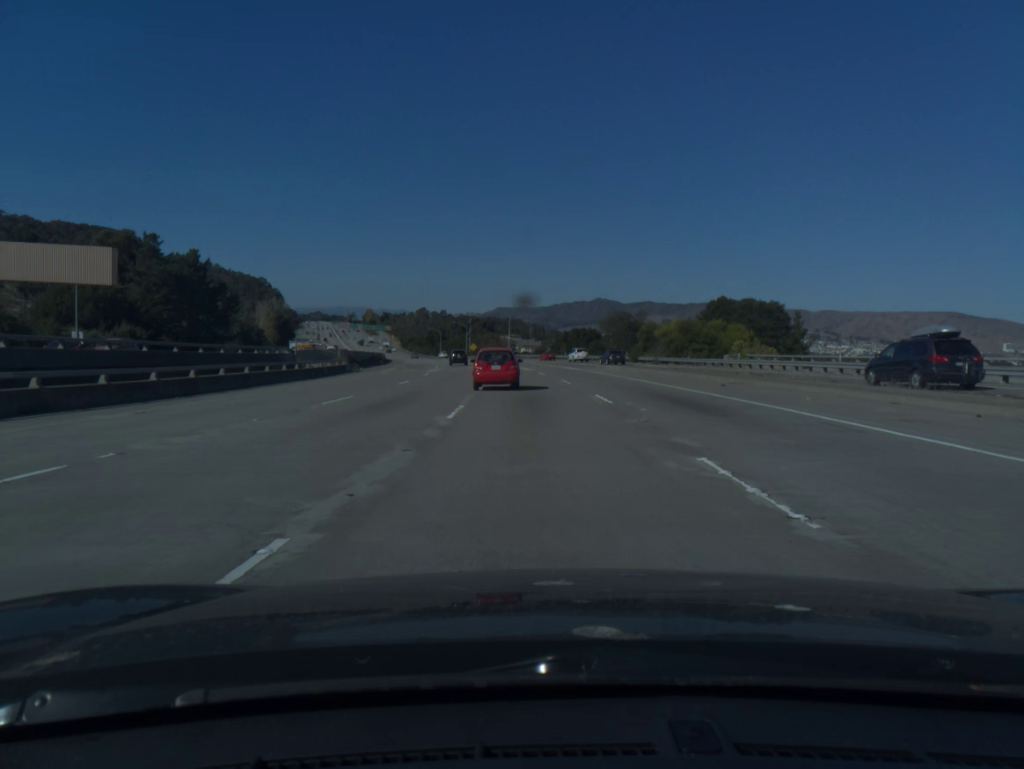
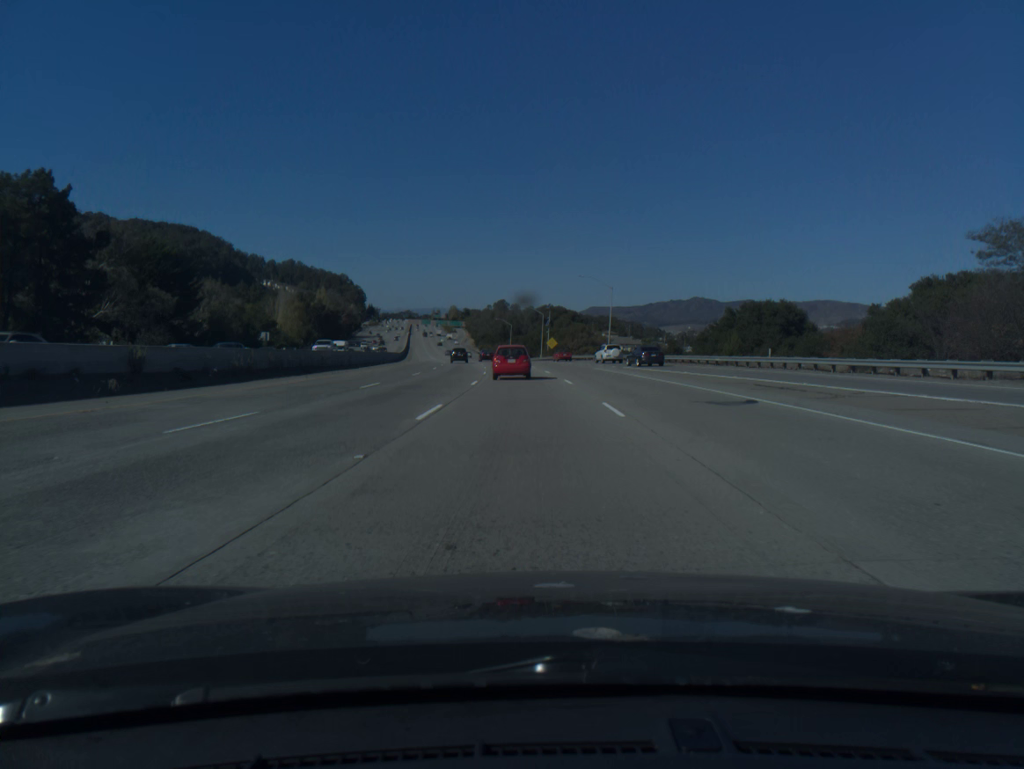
(-3.8, +74.3) m; -7°
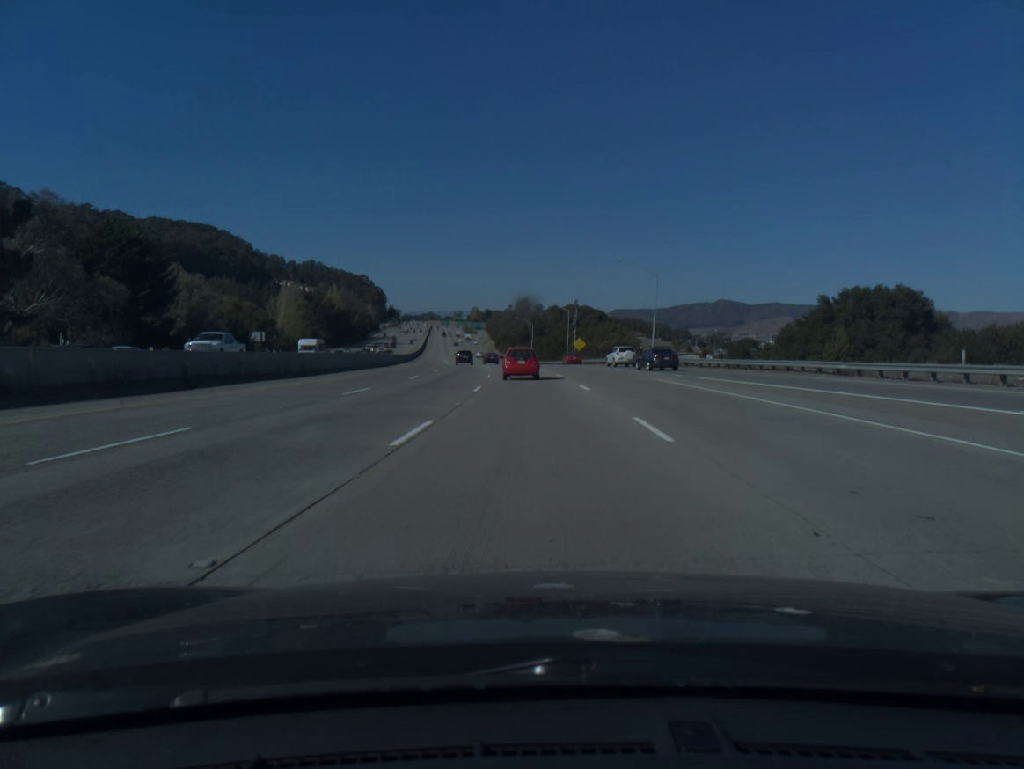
(-0.3, +18.4) m; -2°
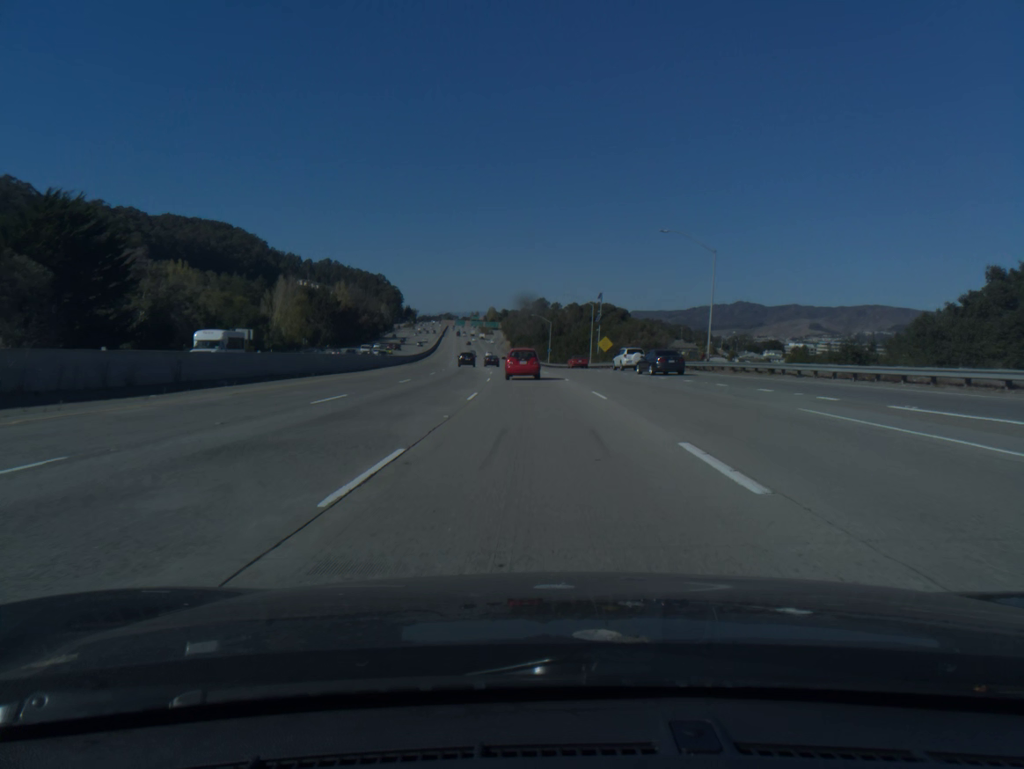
(-0.2, +18.4) m; -1°
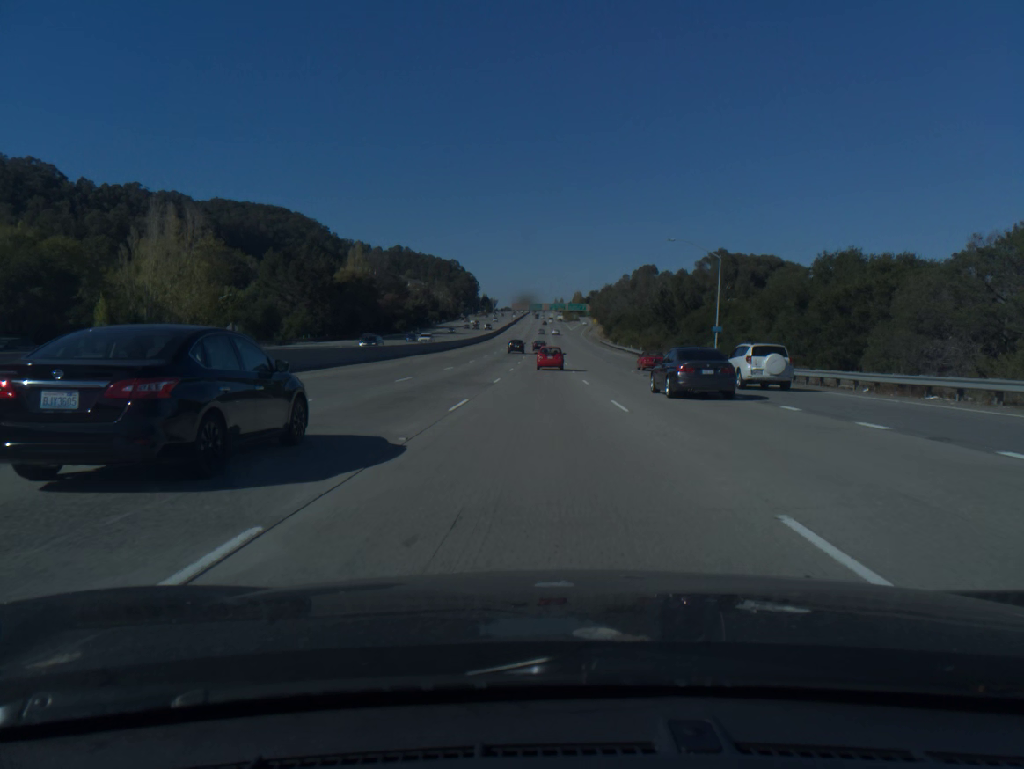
(-5.0, +92.2) m; -6°
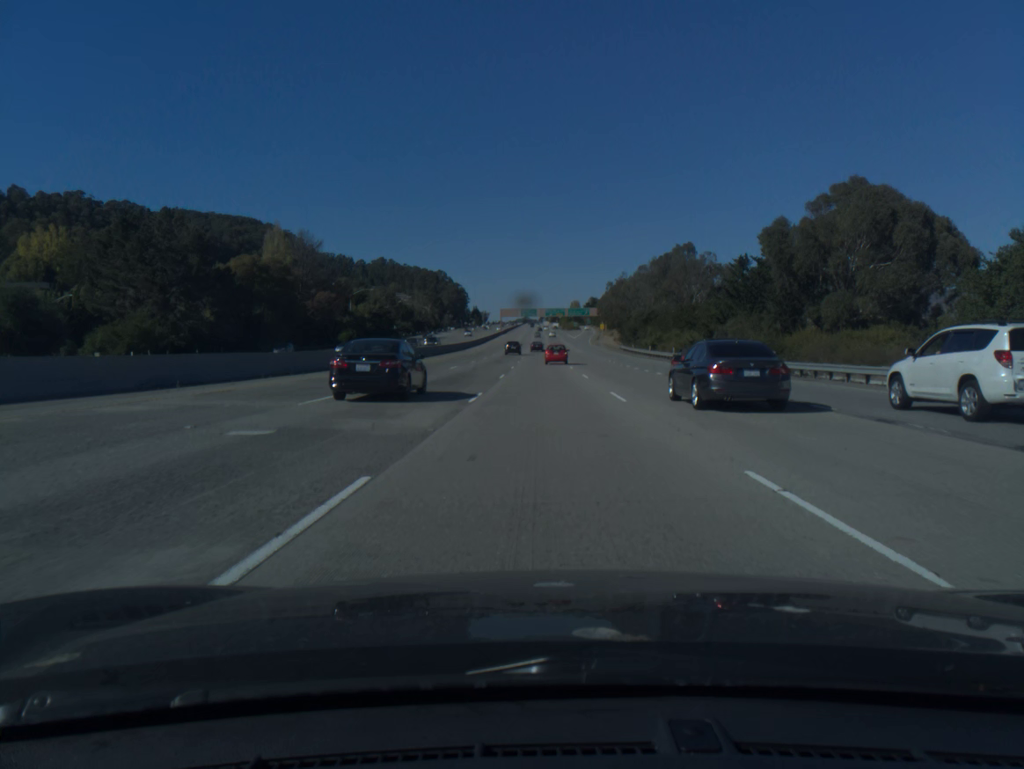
(-0.2, +56.1) m; 0°
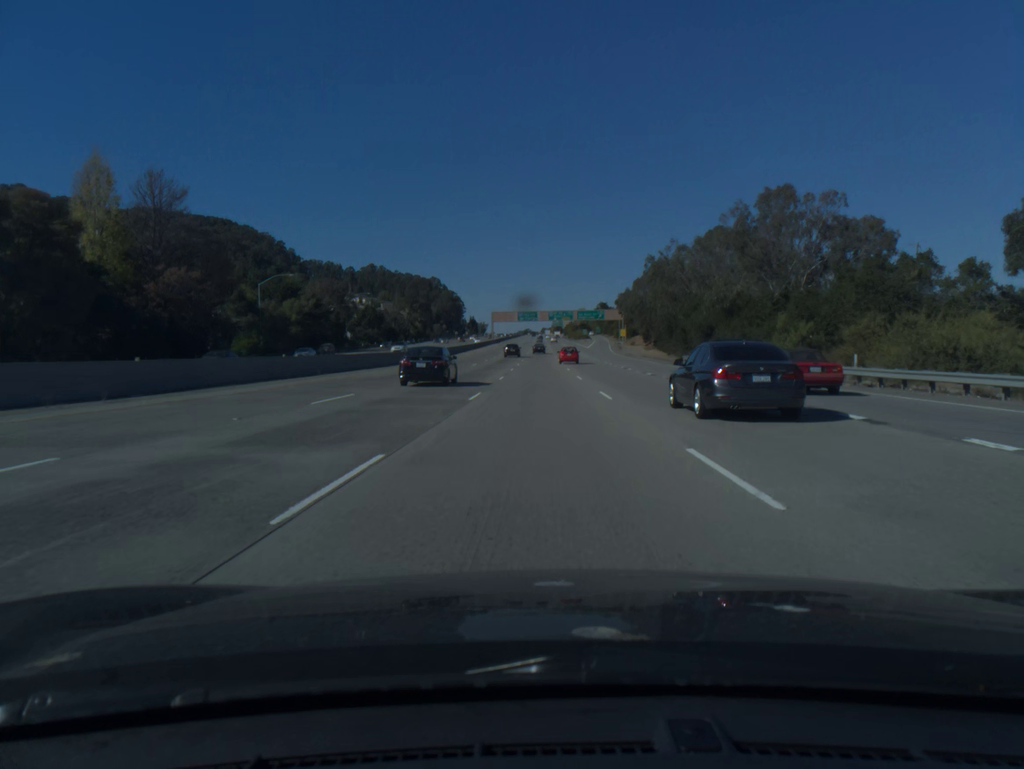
(+0.2, +56.5) m; 0°
